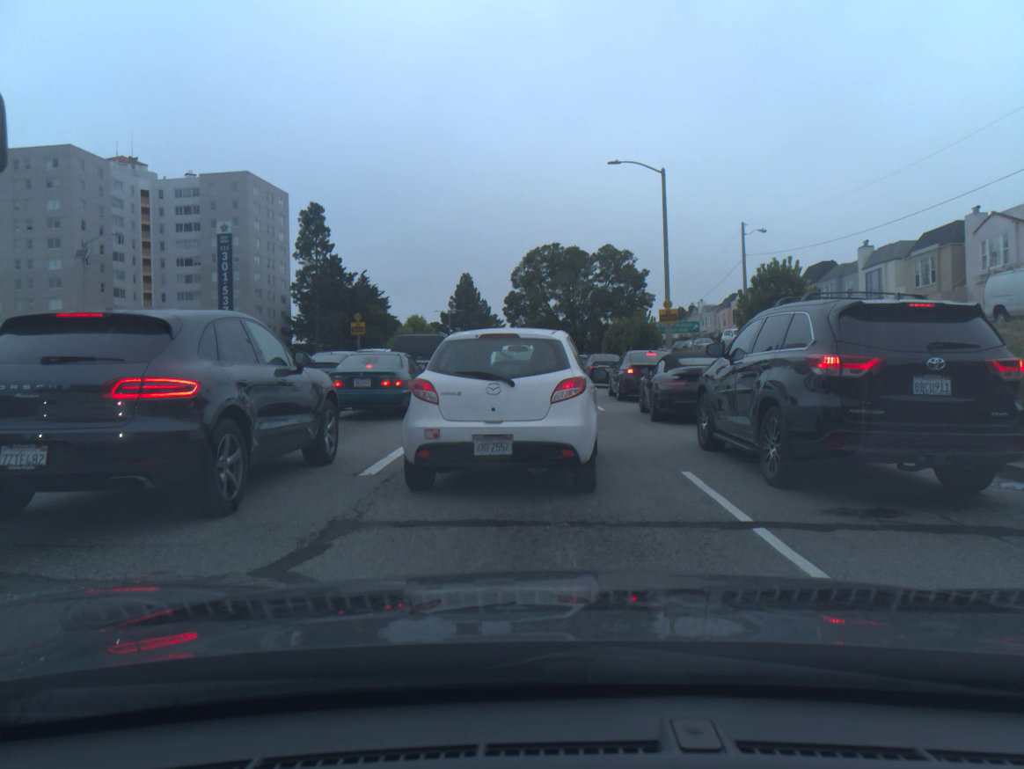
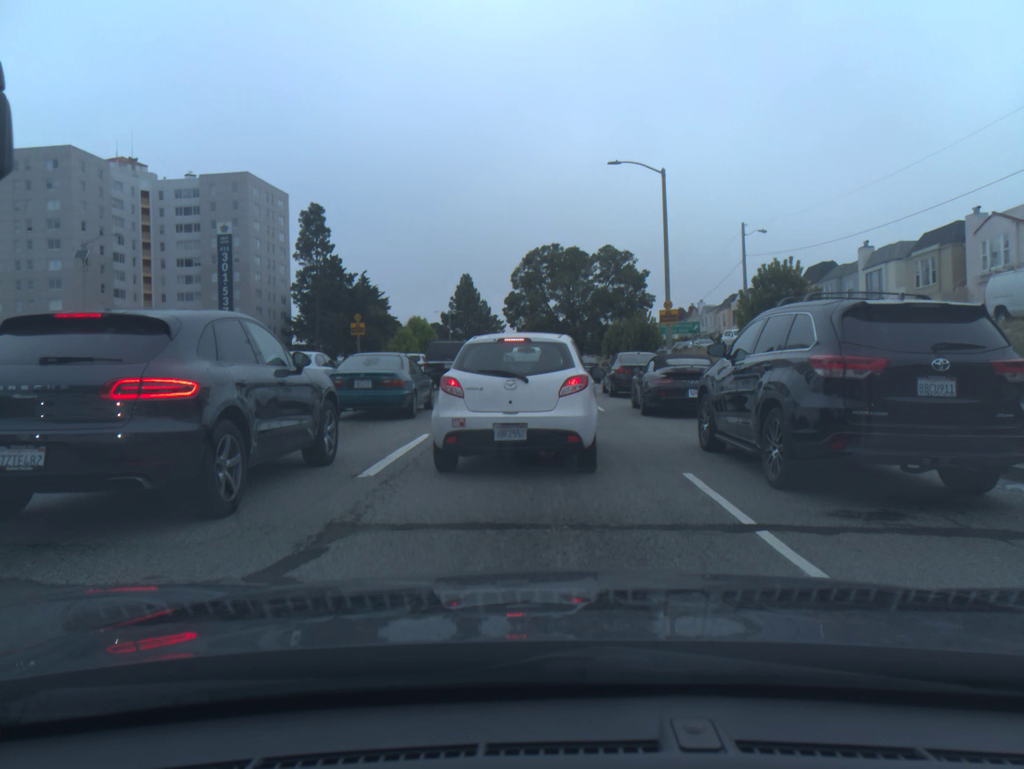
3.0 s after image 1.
(0.0, 0.0) m; 0°
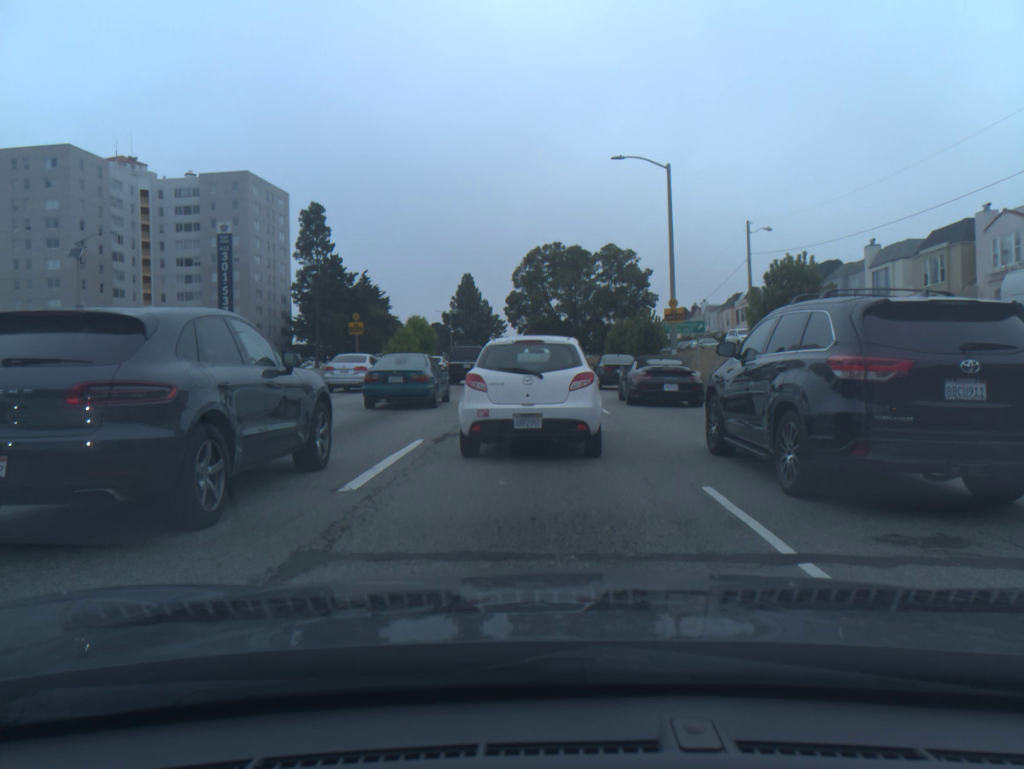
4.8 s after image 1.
(0.0, +0.8) m; 0°
